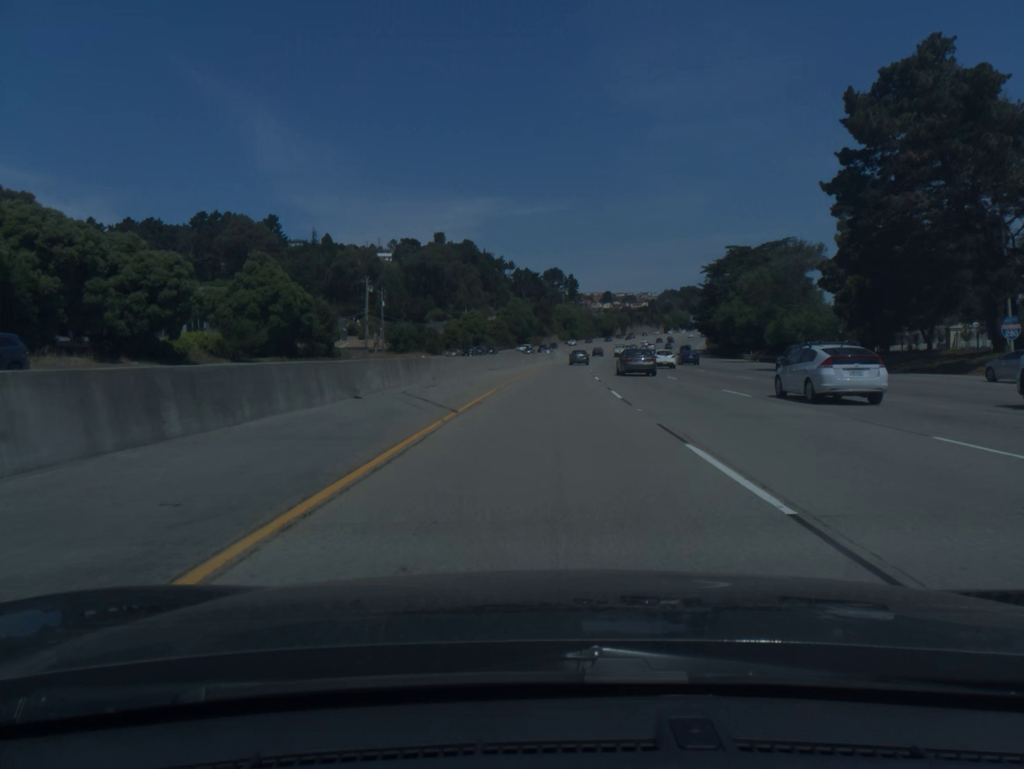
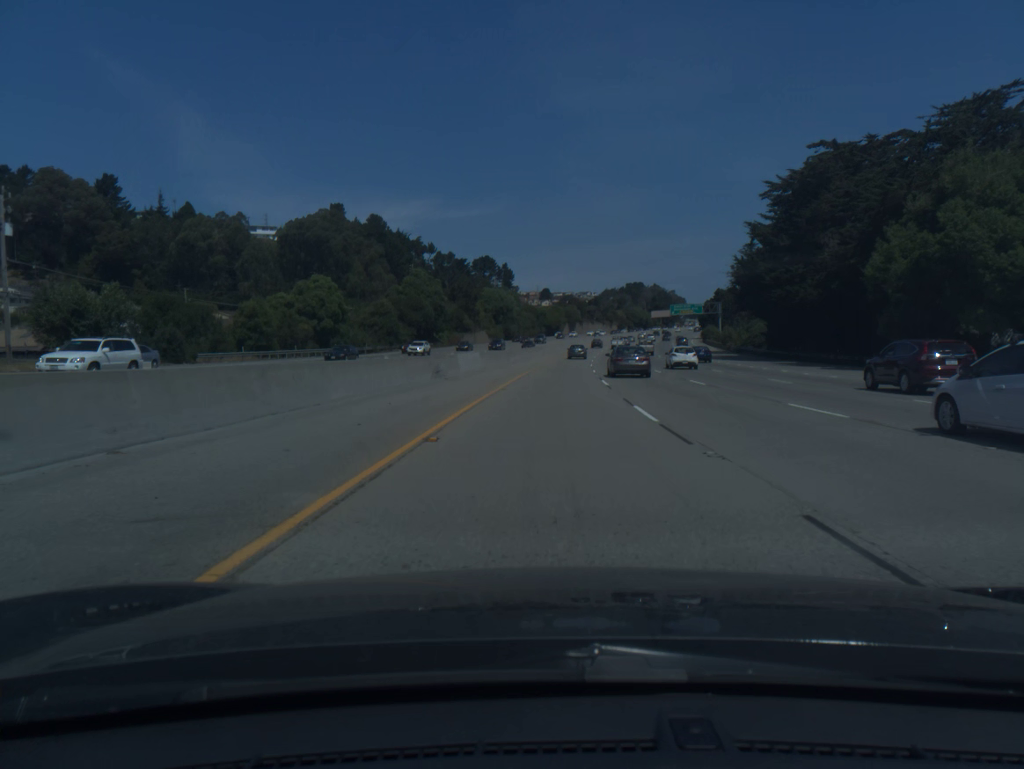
(+3.3, +80.4) m; +5°
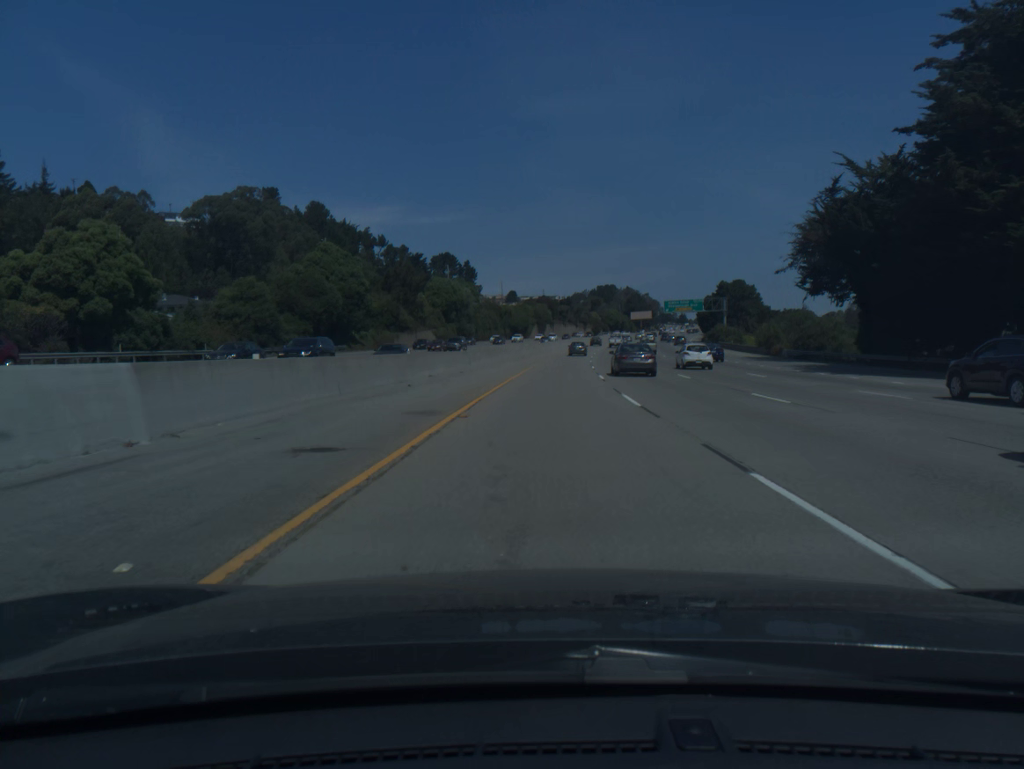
(+0.8, +40.1) m; +2°
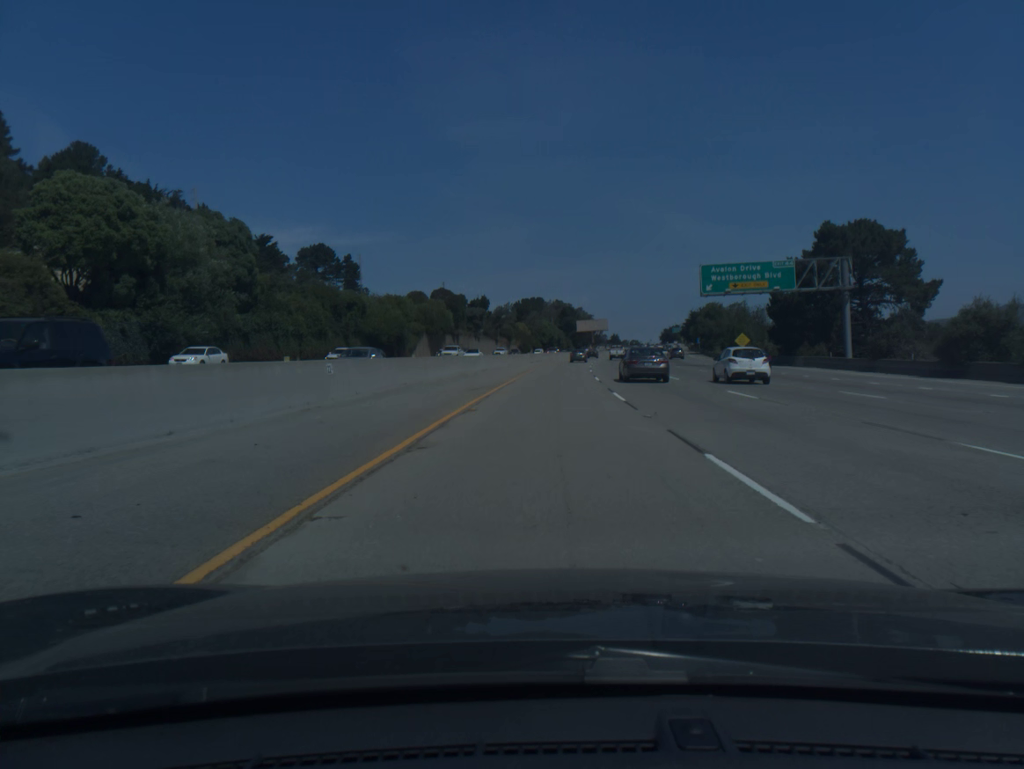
(+5.2, +99.5) m; +6°
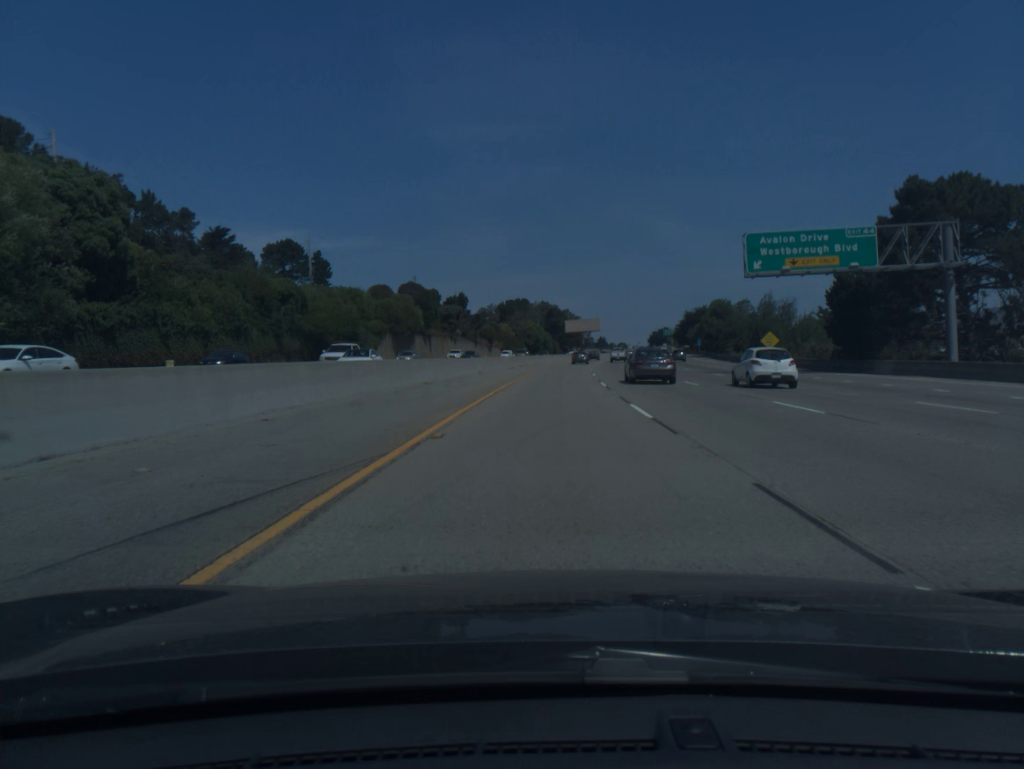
(+0.2, +19.8) m; +1°
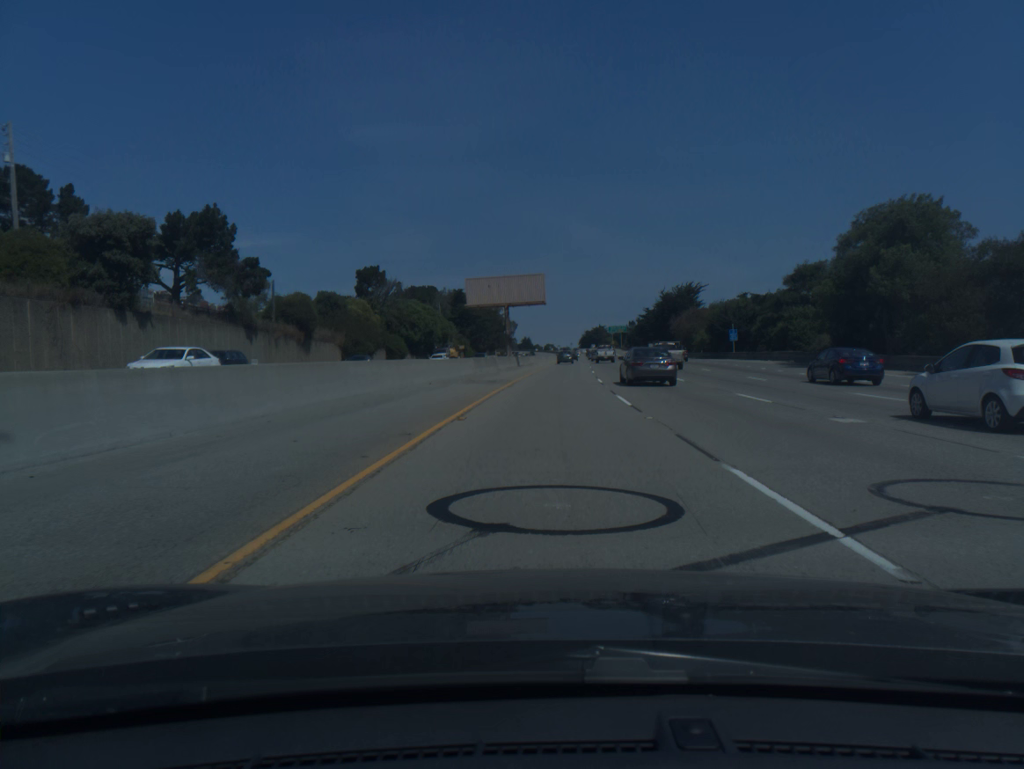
(+5.0, +98.7) m; +6°
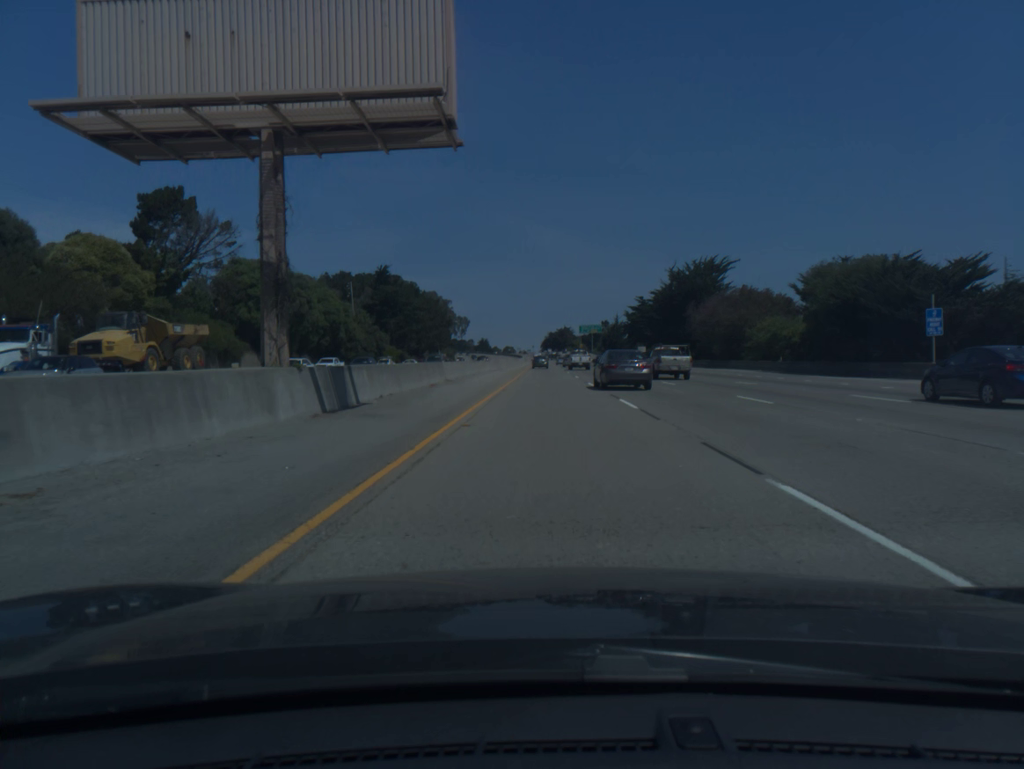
(+1.5, +59.0) m; +3°
